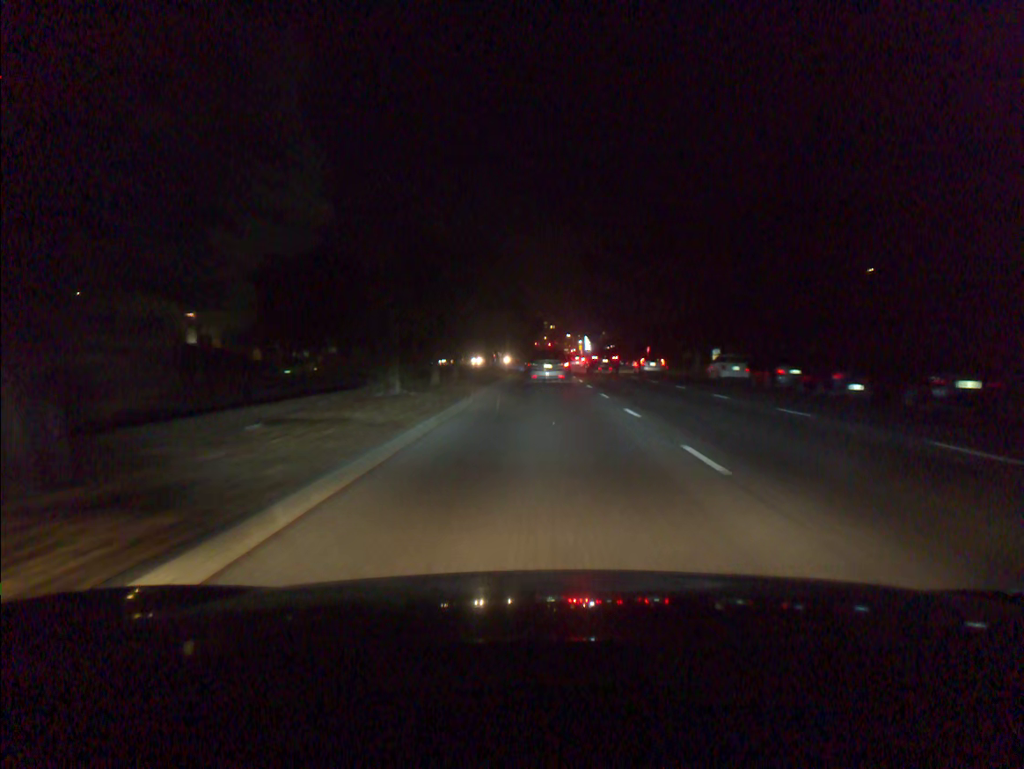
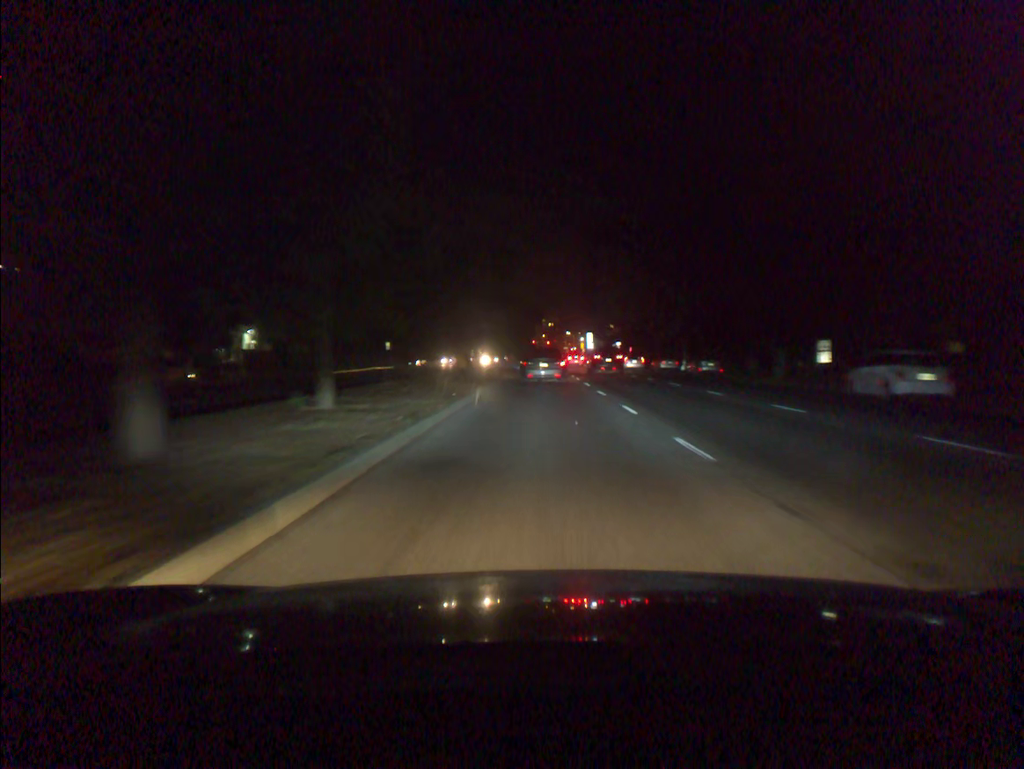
(0.0, +21.5) m; 0°
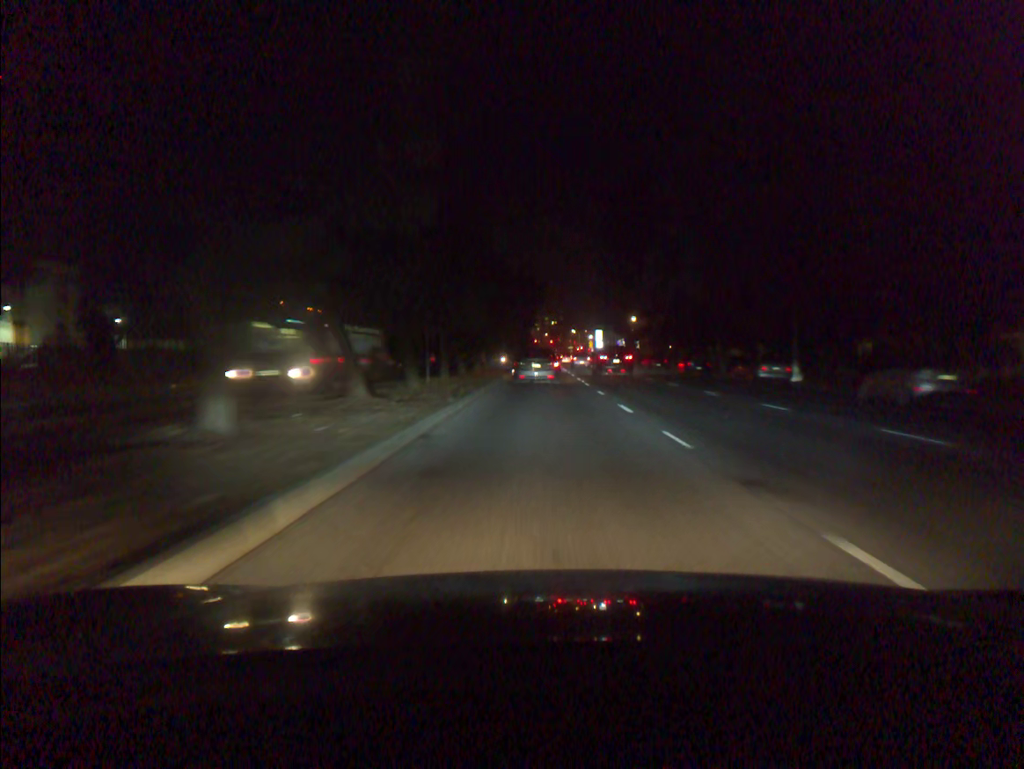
(0.0, +27.9) m; 0°
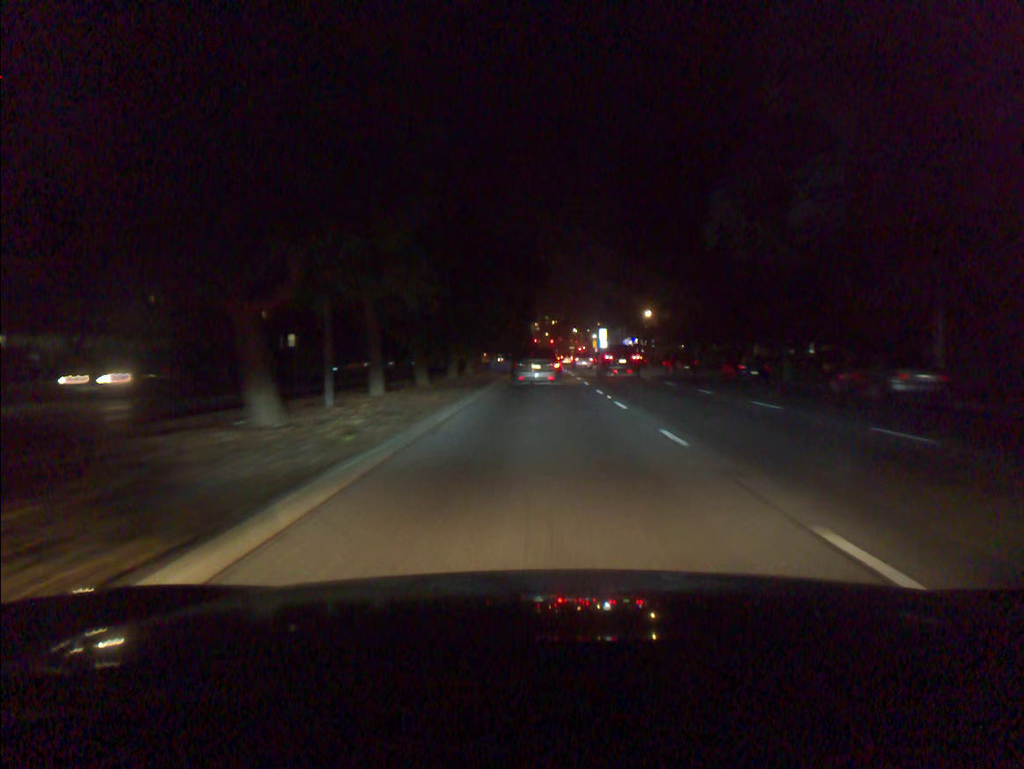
(0.0, +13.7) m; 0°
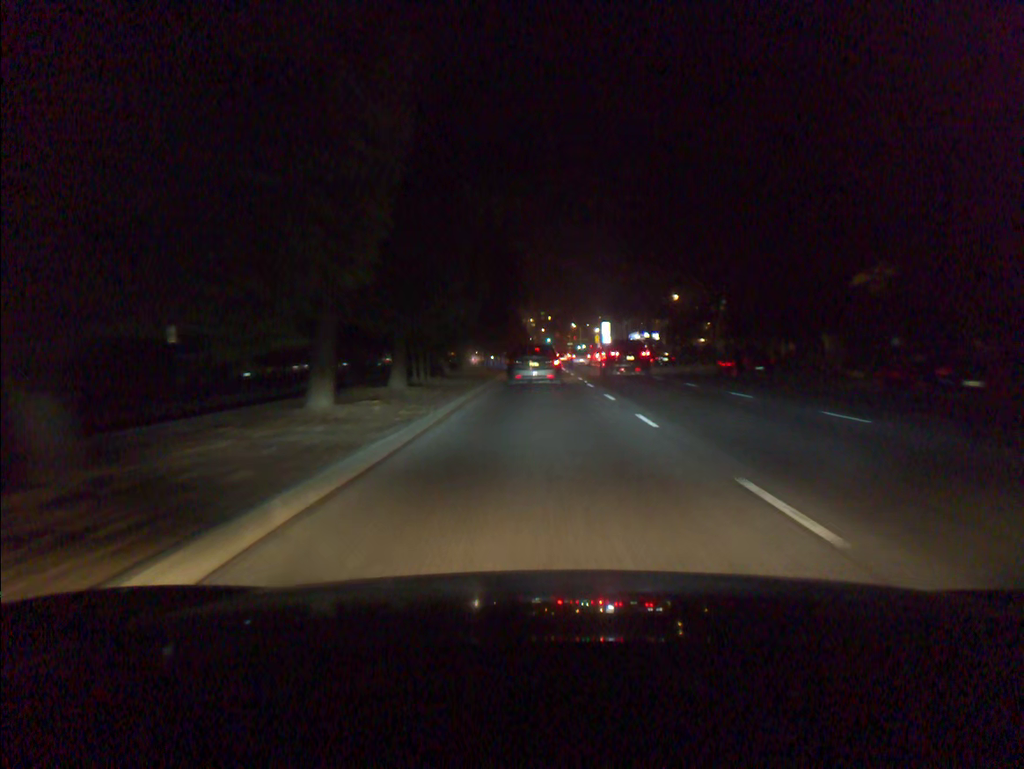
(+0.1, +20.0) m; 0°
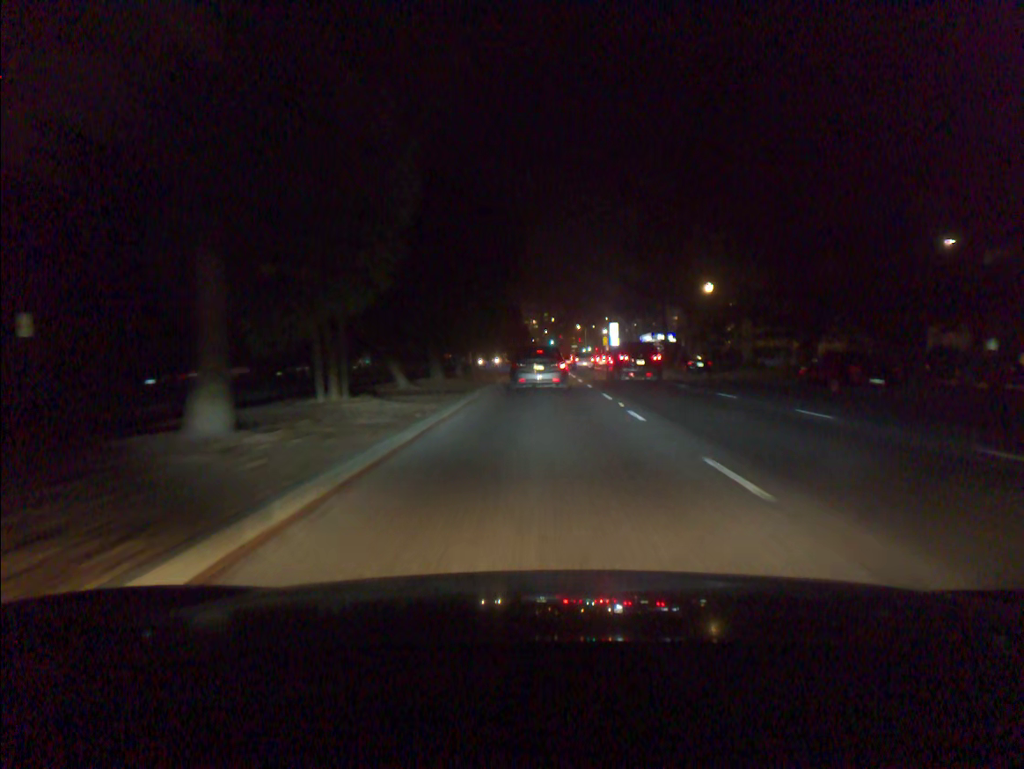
(0.0, +12.8) m; 0°
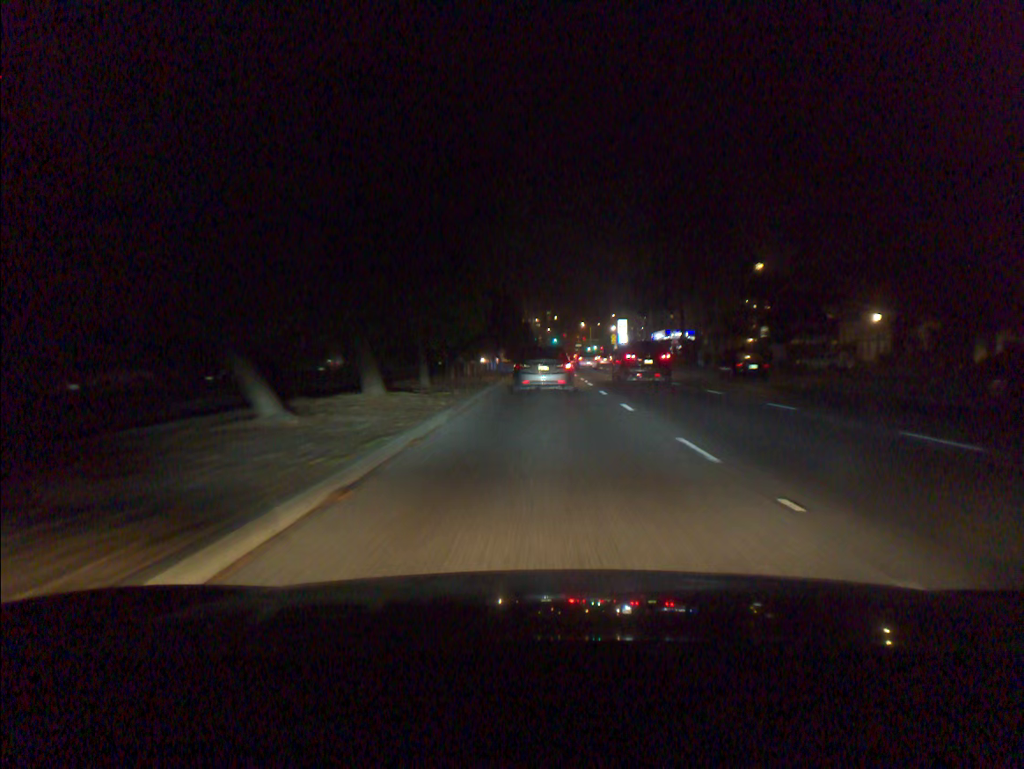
(0.0, +12.3) m; 0°
